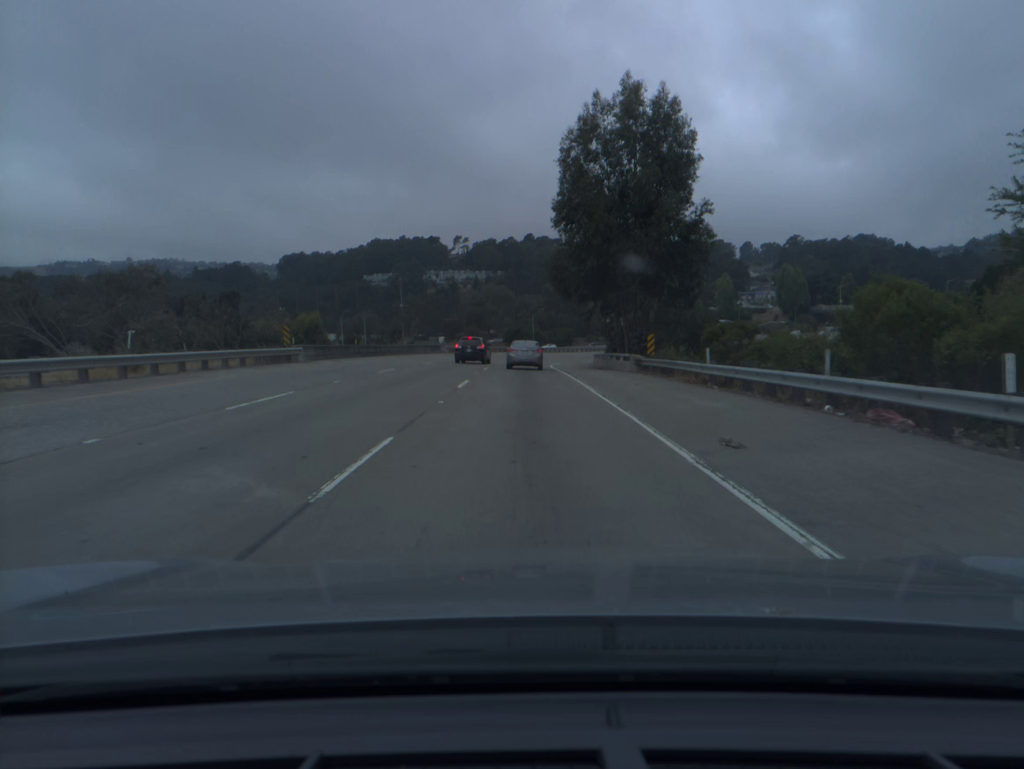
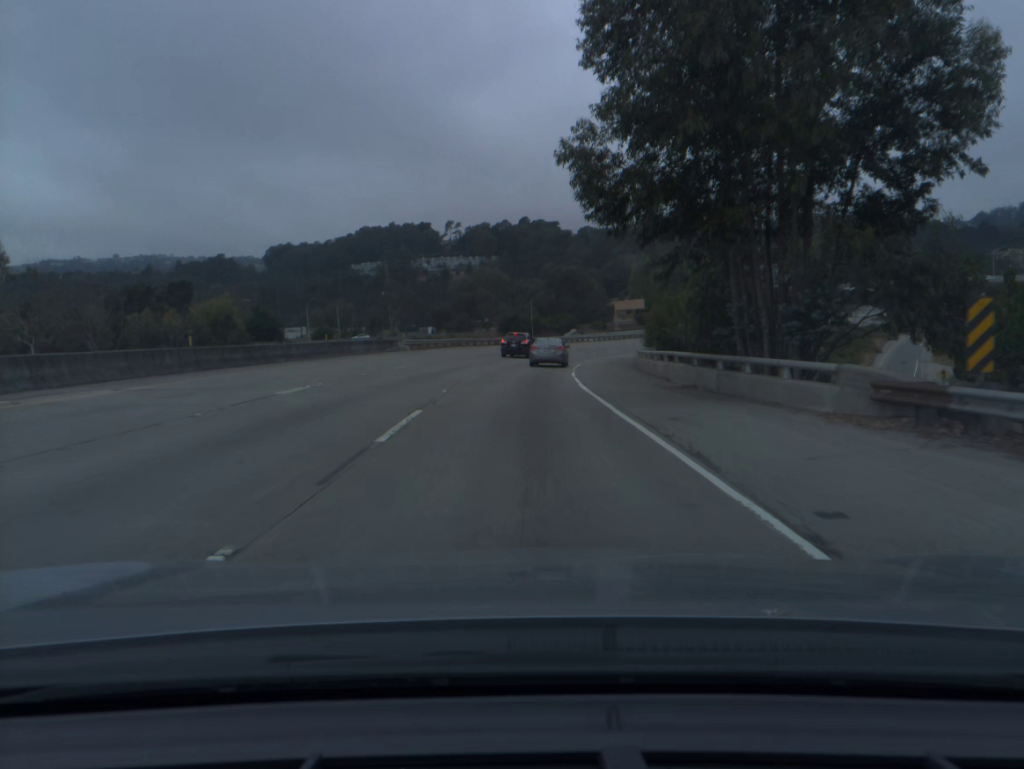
(0.0, +25.9) m; 0°
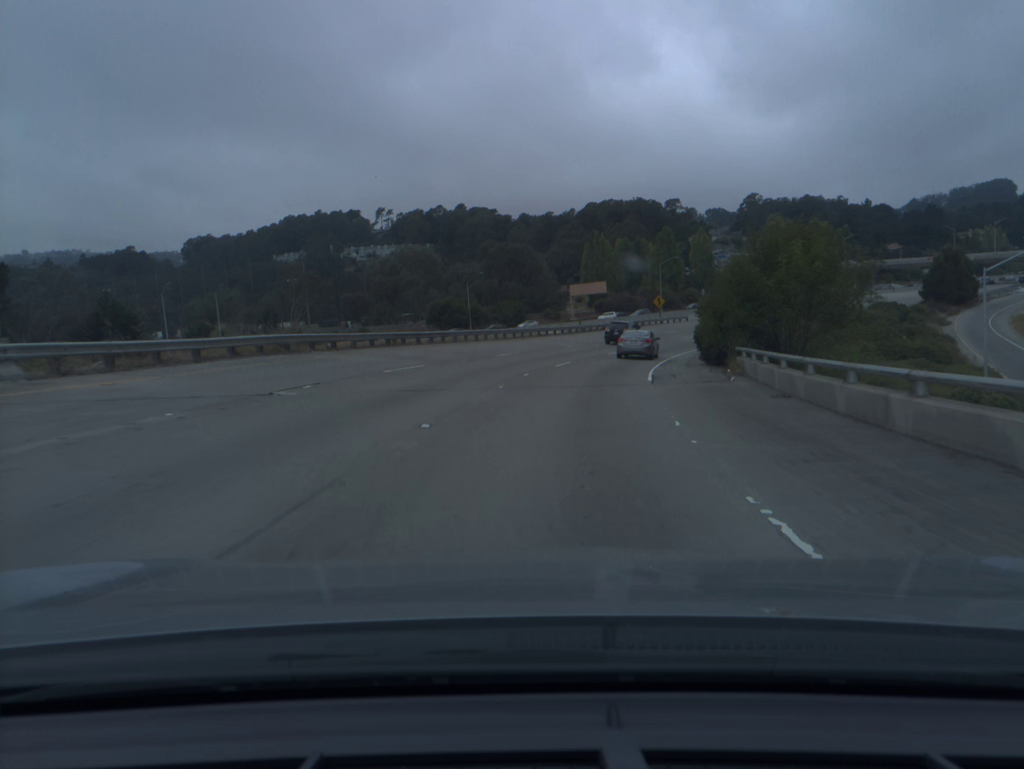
(+0.7, +38.9) m; +4°
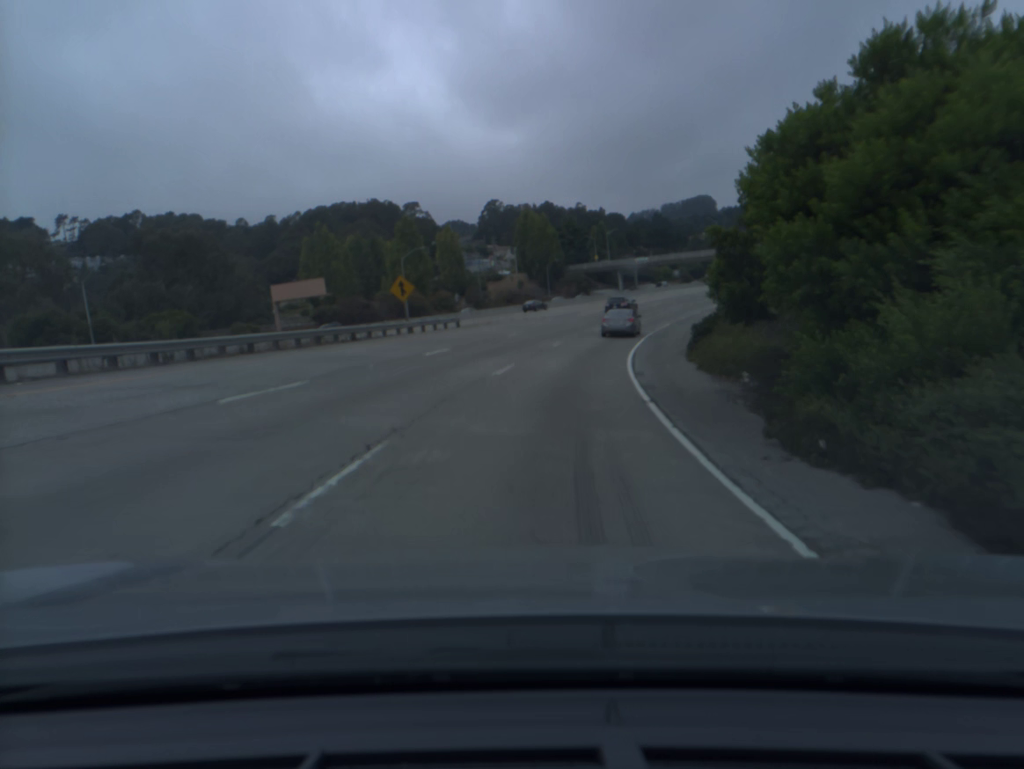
(+8.3, +50.3) m; +18°
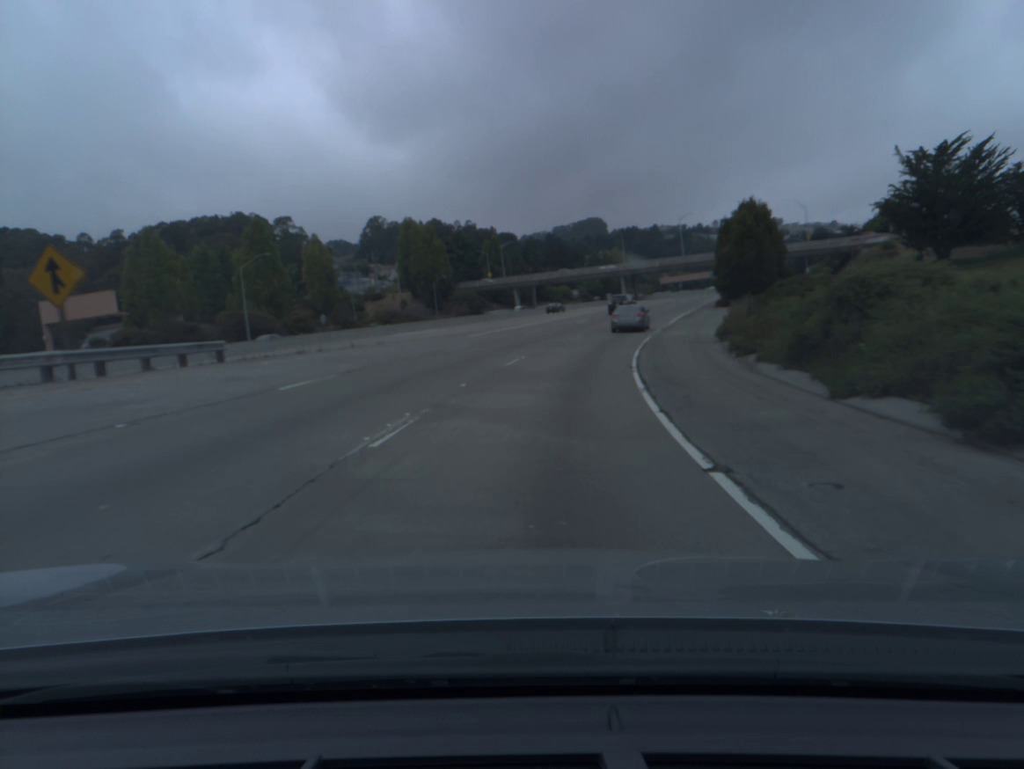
(+1.7, +25.2) m; +8°
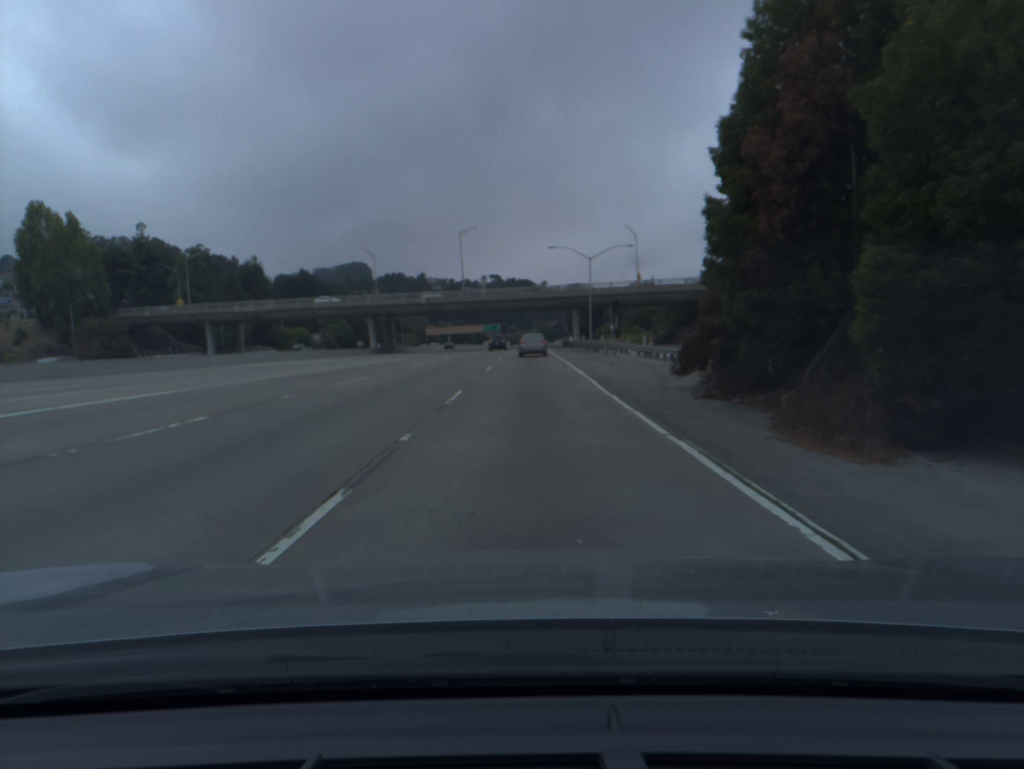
(+10.2, +61.9) m; +17°
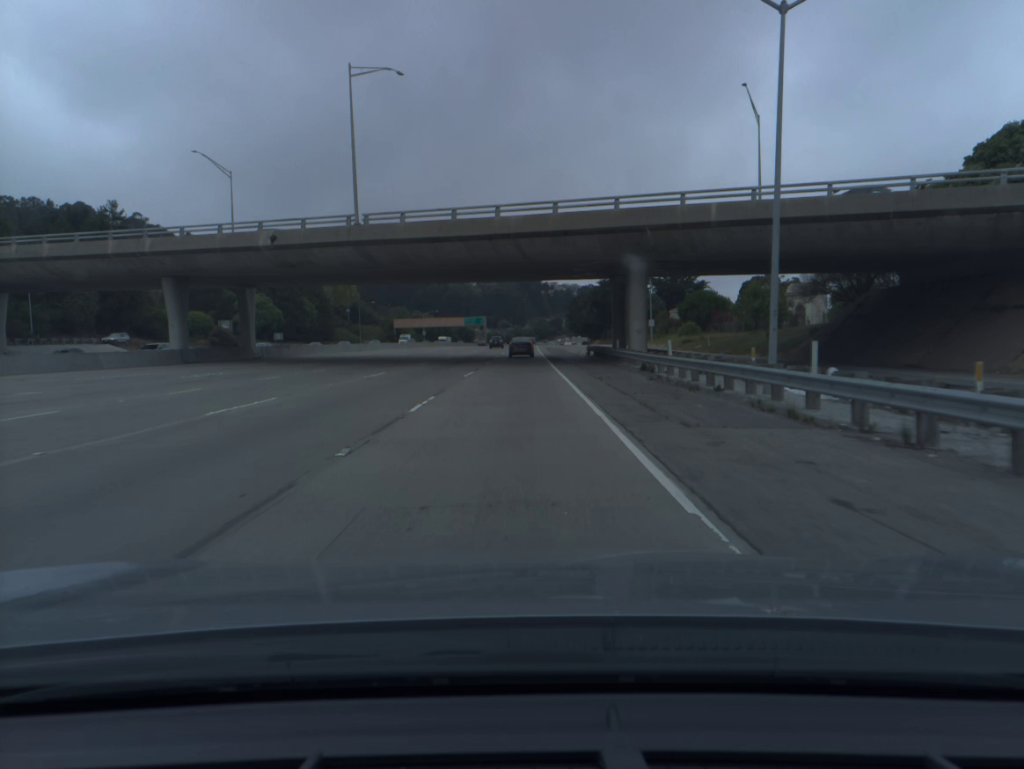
(+0.8, +64.9) m; 0°
